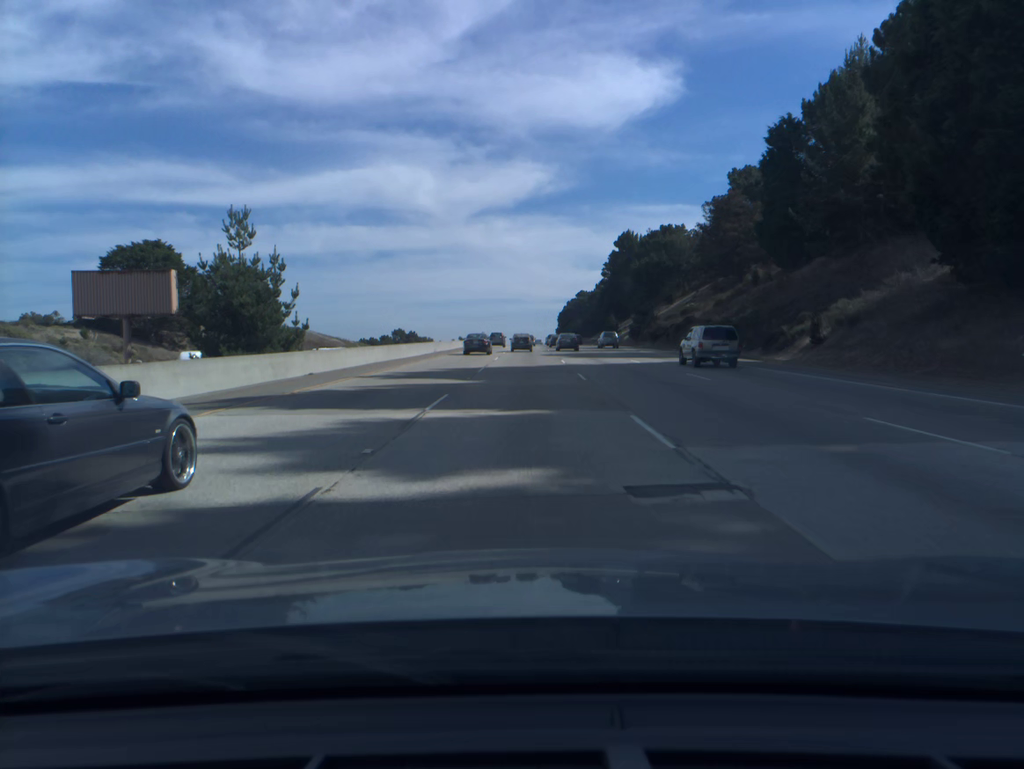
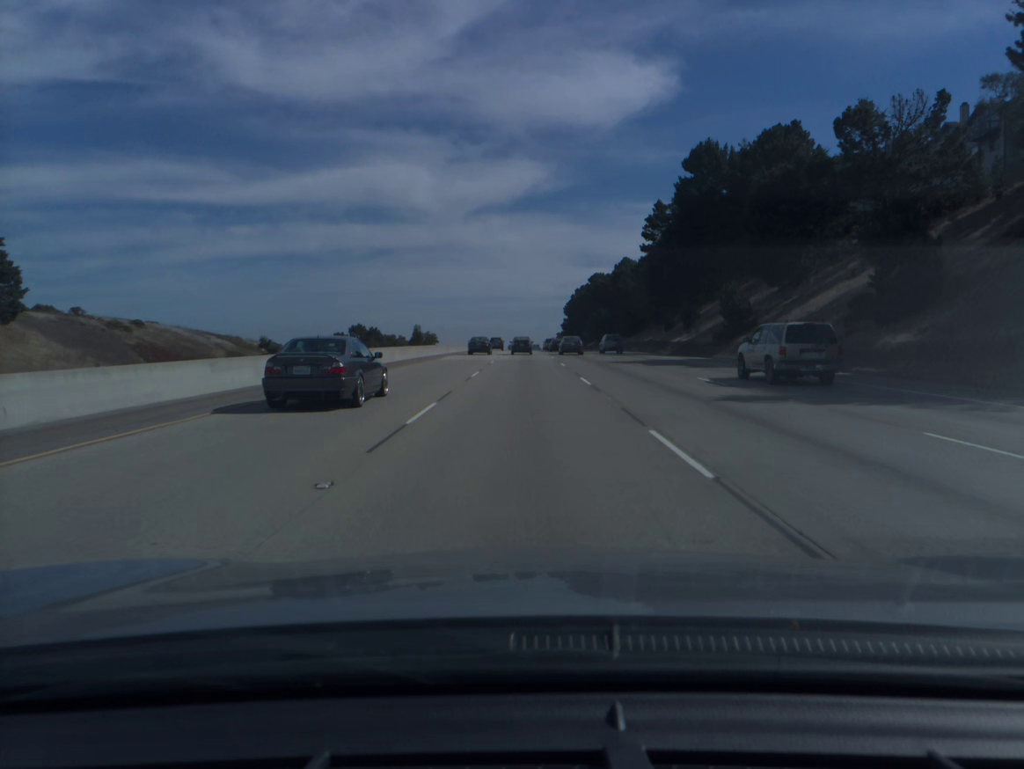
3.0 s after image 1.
(+0.2, +89.8) m; 0°
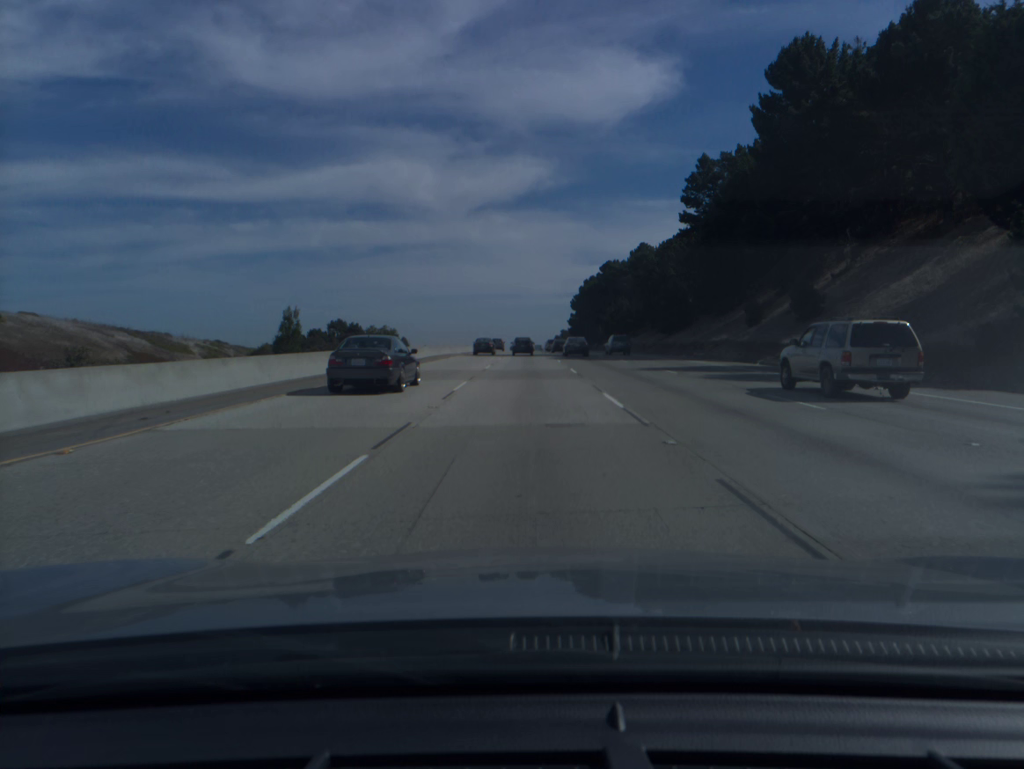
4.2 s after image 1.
(-0.1, +36.2) m; 0°
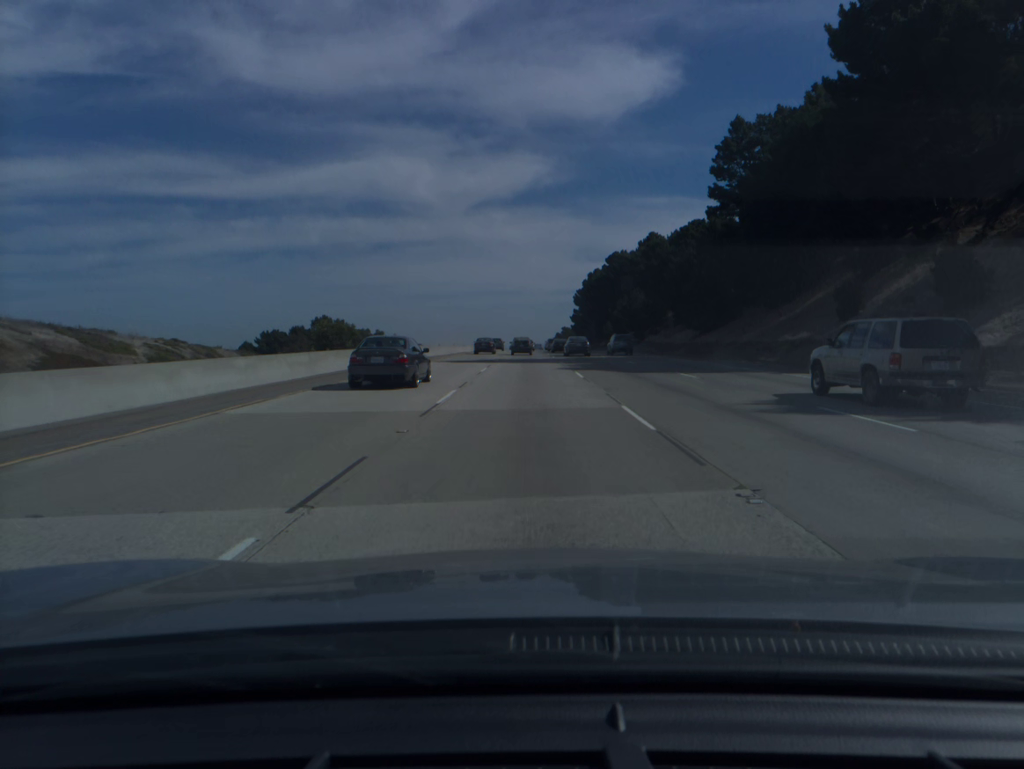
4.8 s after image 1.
(0.0, +18.2) m; 0°
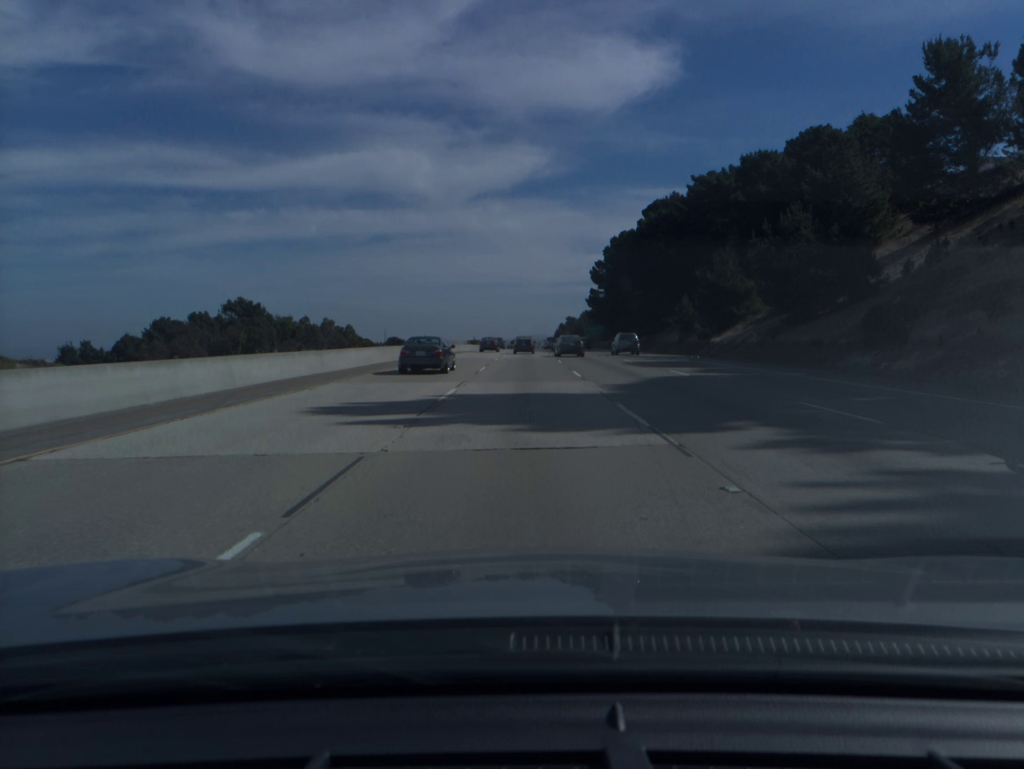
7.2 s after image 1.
(0.0, +73.0) m; 0°
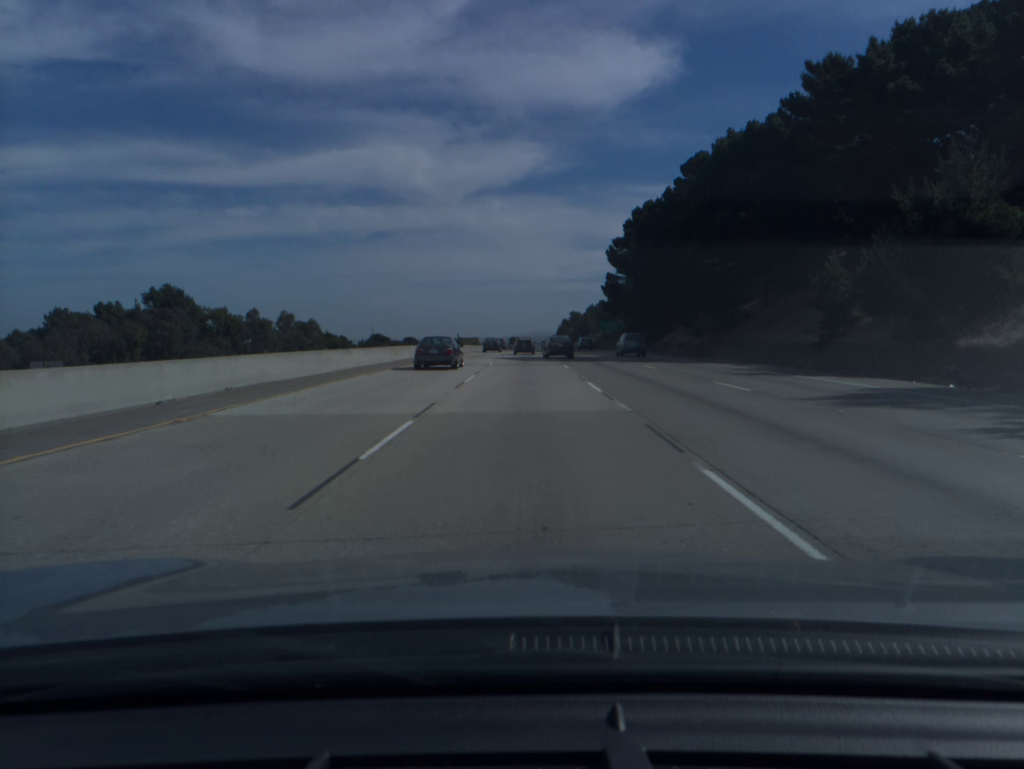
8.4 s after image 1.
(0.0, +36.7) m; 0°
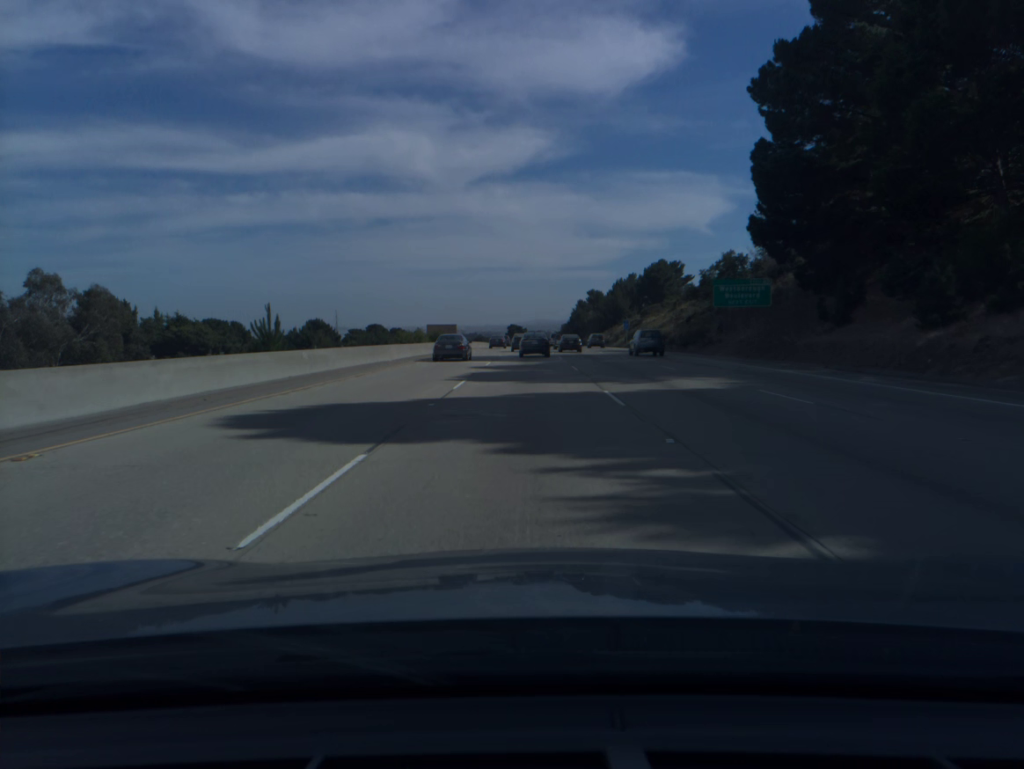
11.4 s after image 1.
(0.0, +91.8) m; 0°
